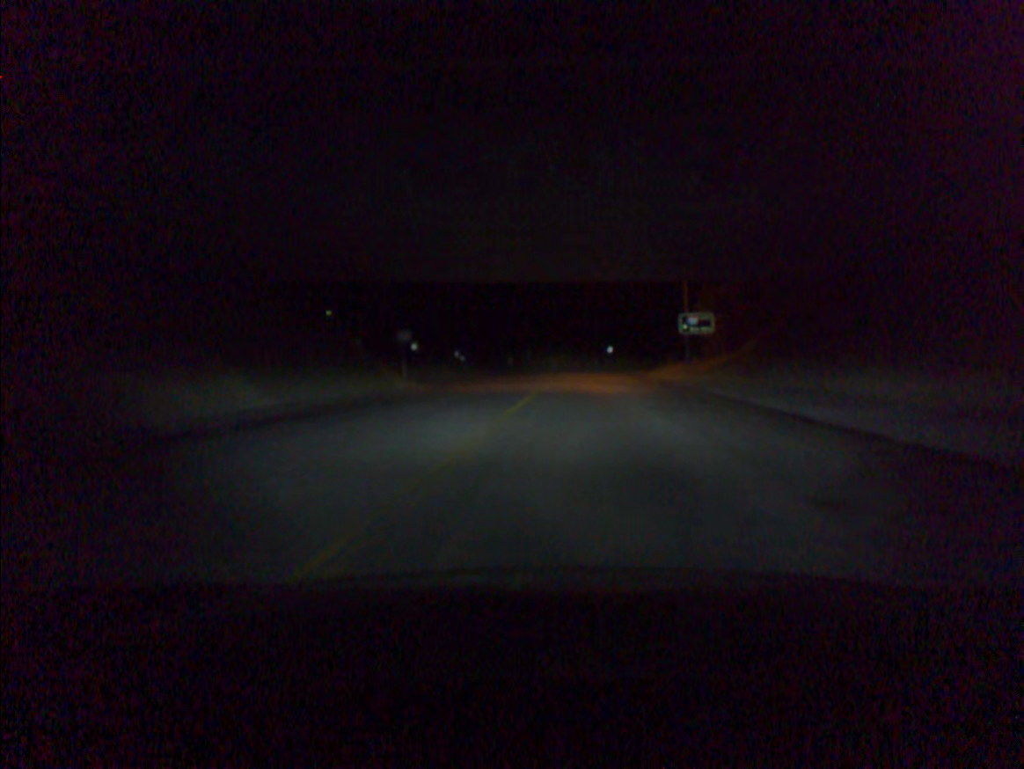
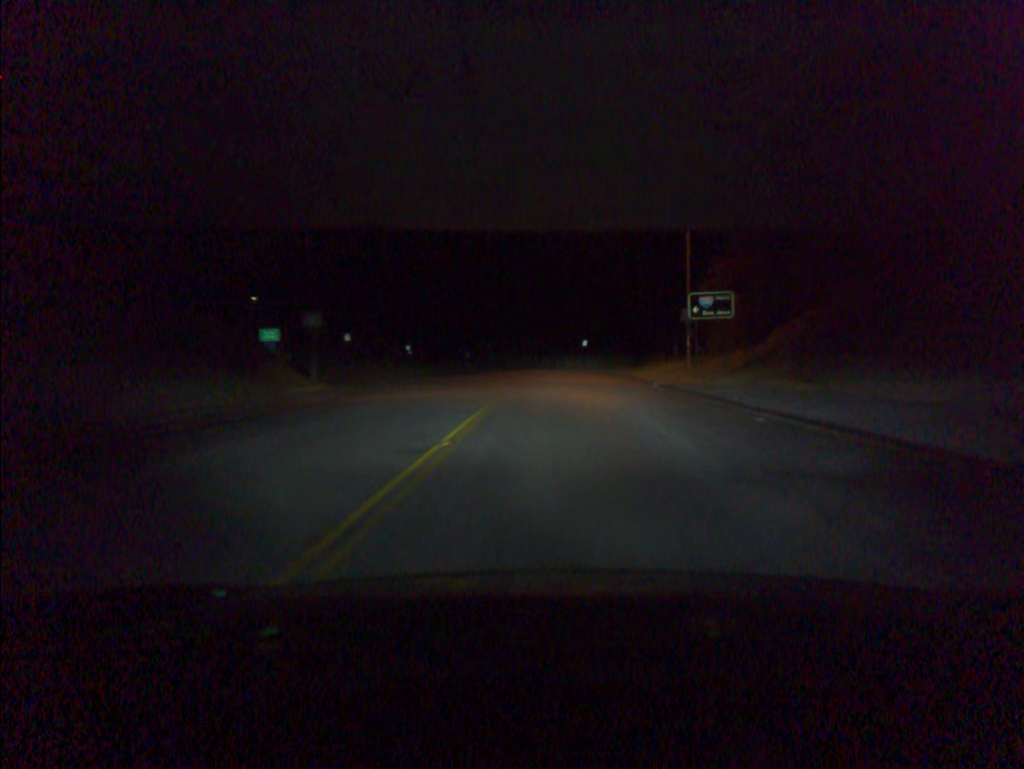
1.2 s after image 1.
(+0.3, +11.8) m; +2°
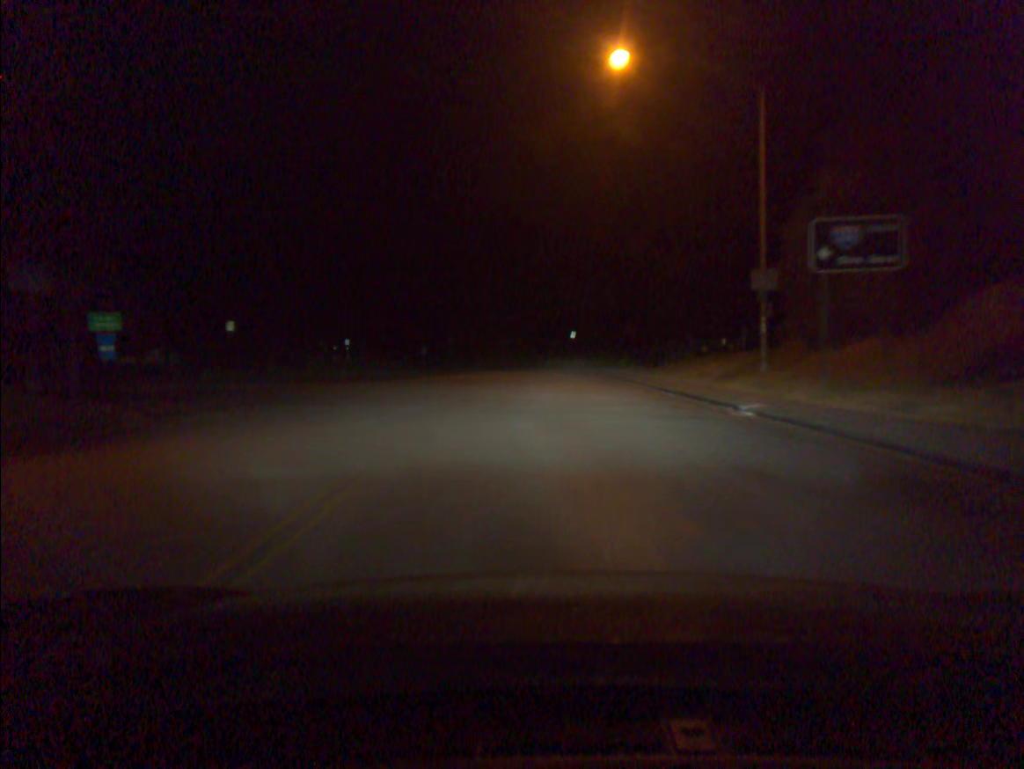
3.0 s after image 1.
(+0.3, +17.4) m; +1°
